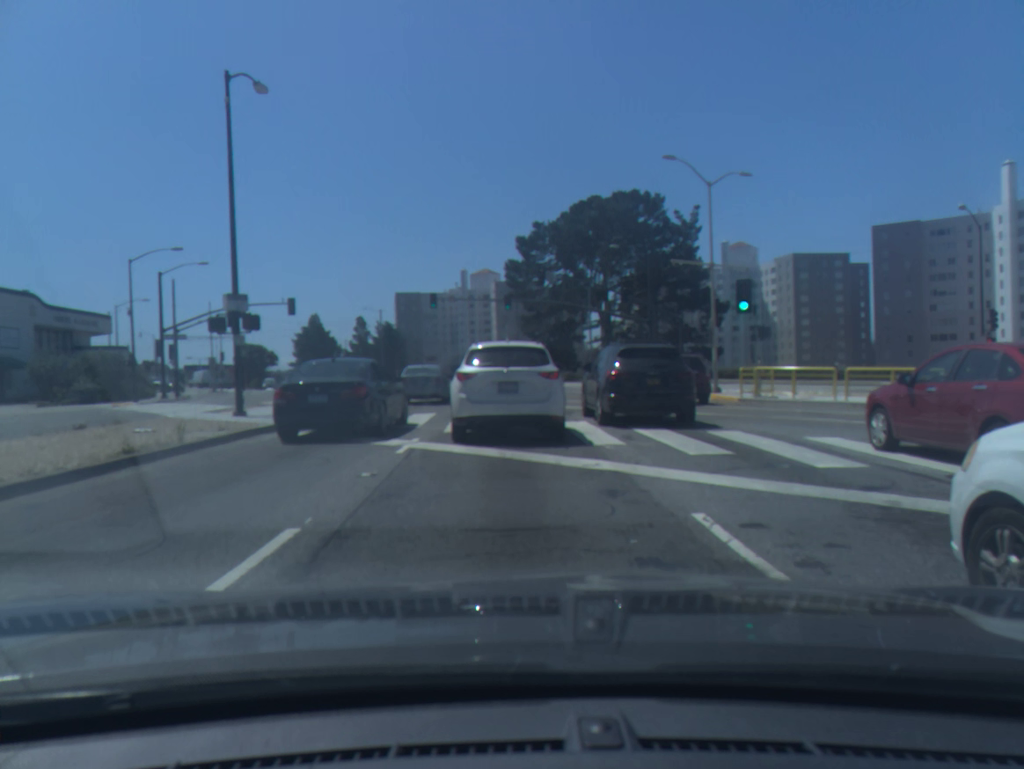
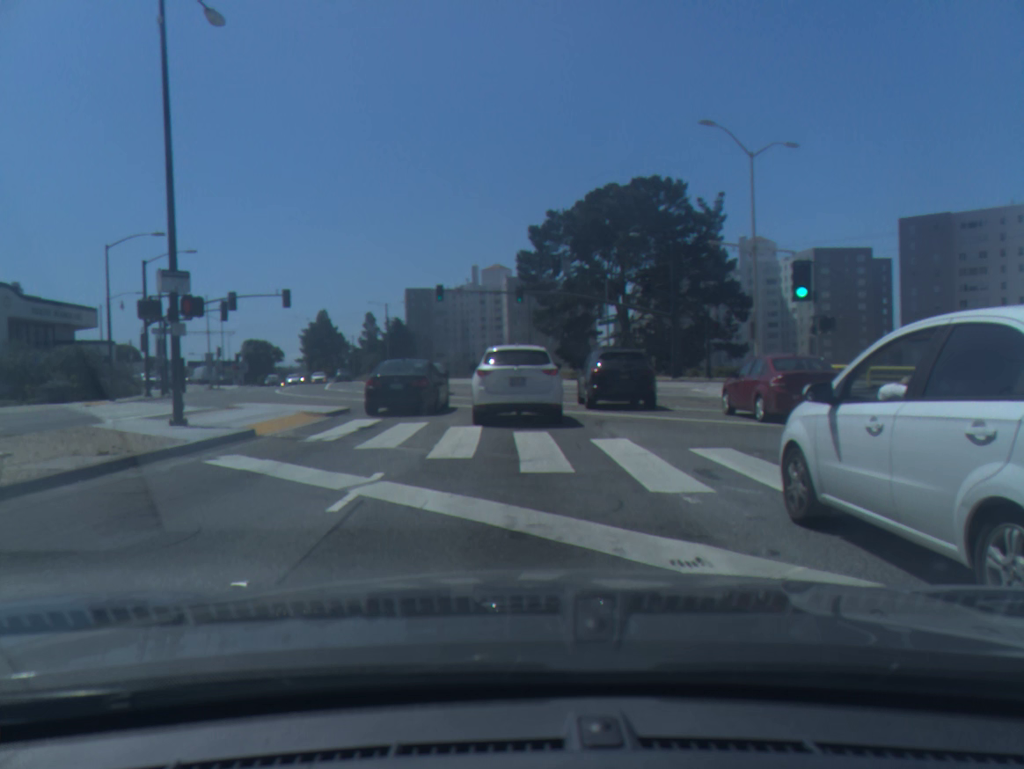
(0.0, +4.6) m; -1°
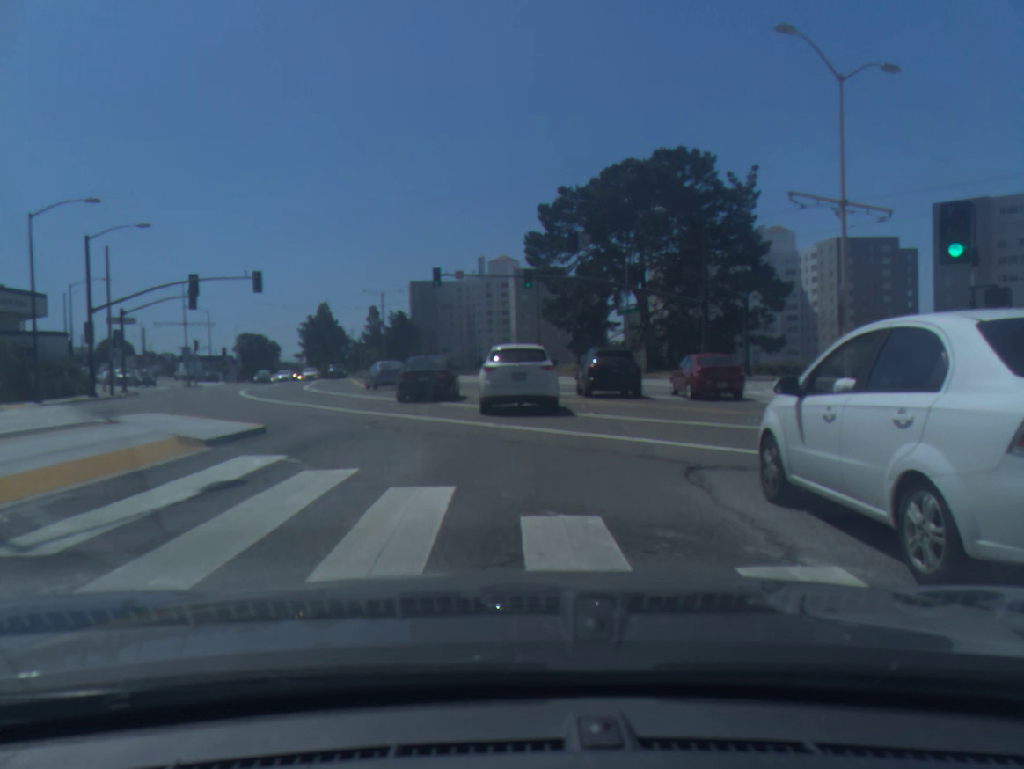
(0.0, +8.0) m; 0°
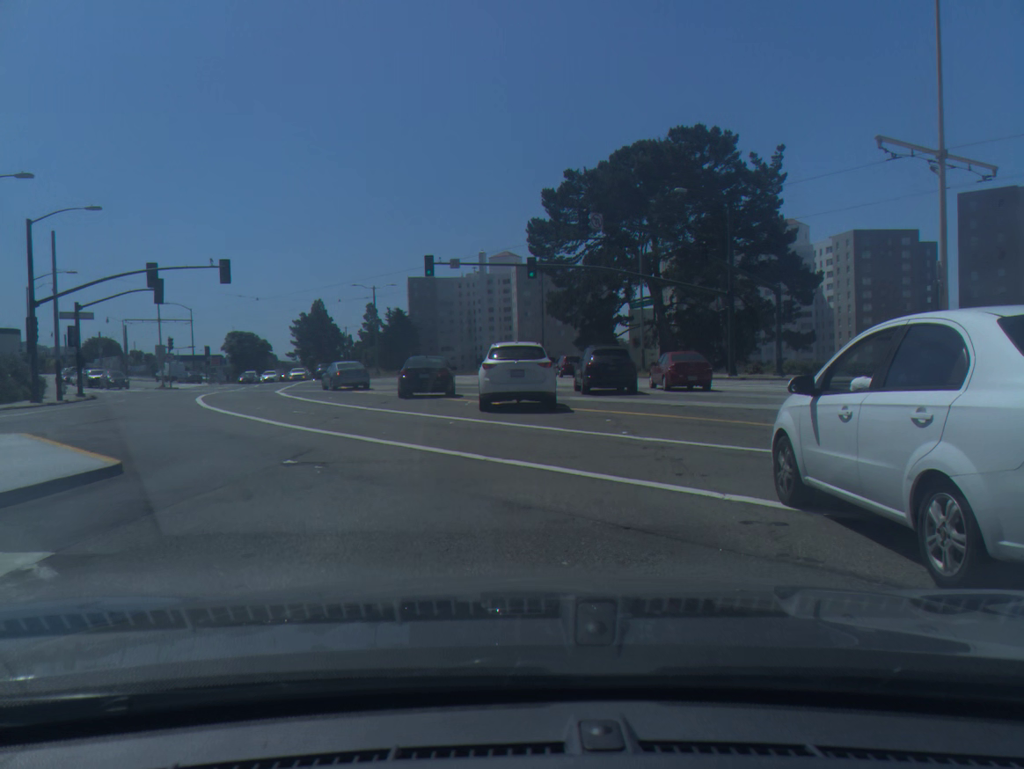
(0.0, +5.2) m; 0°
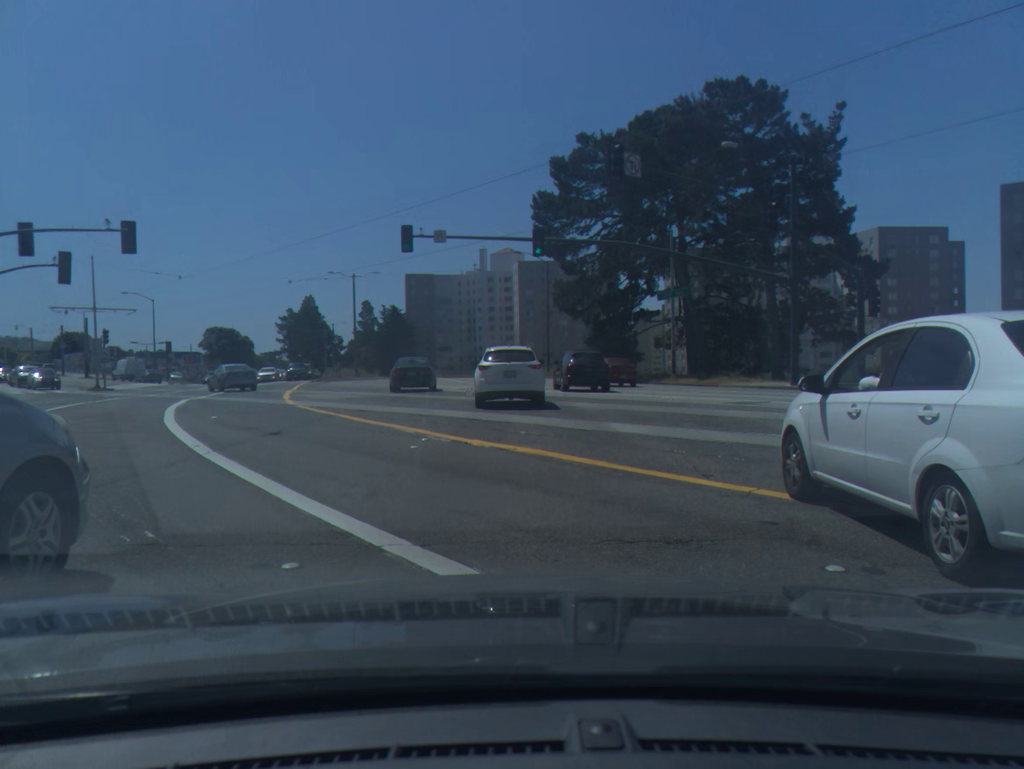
(0.0, +11.1) m; 0°
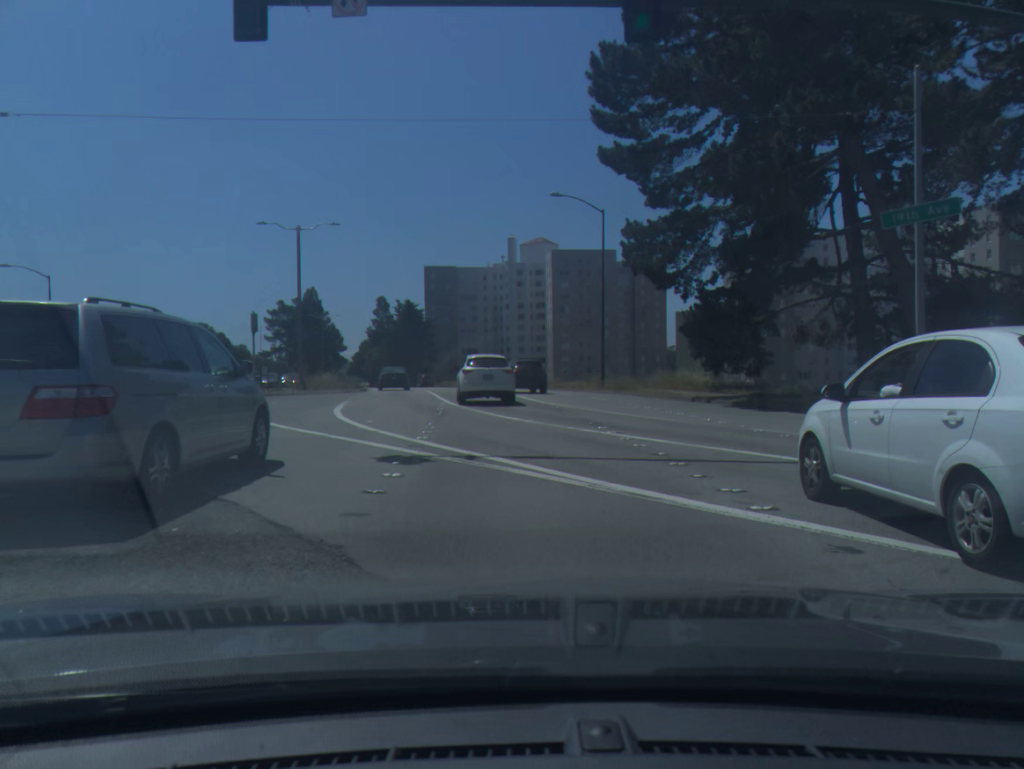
(-0.4, +25.7) m; -2°
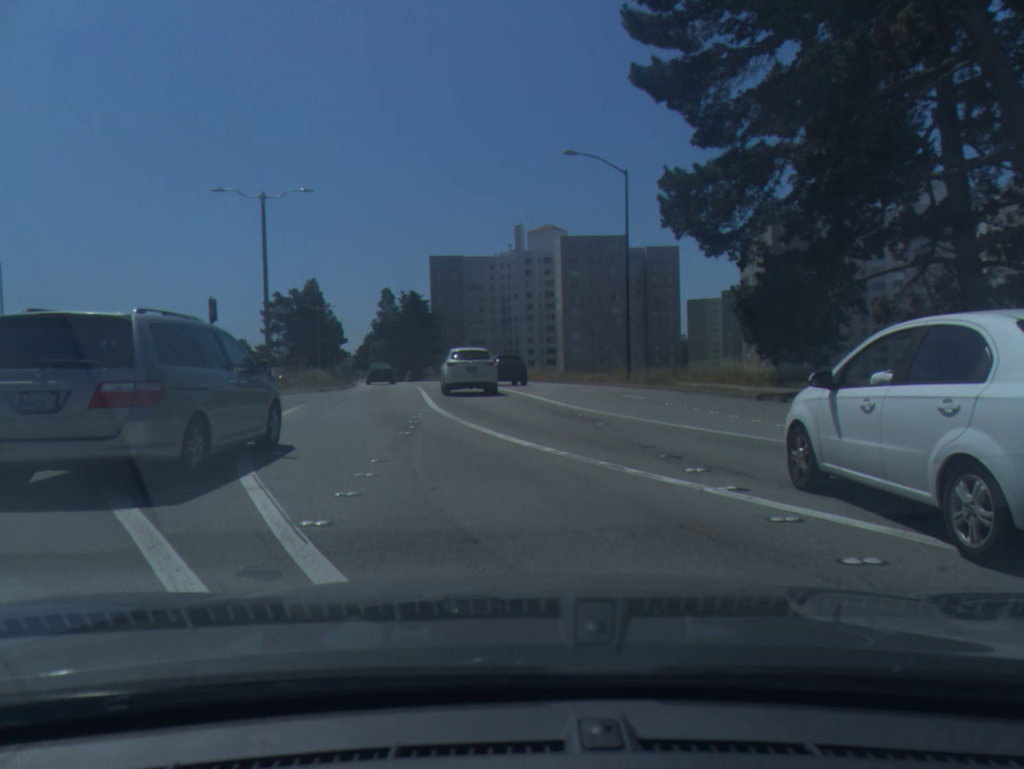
(0.0, +7.6) m; 0°
